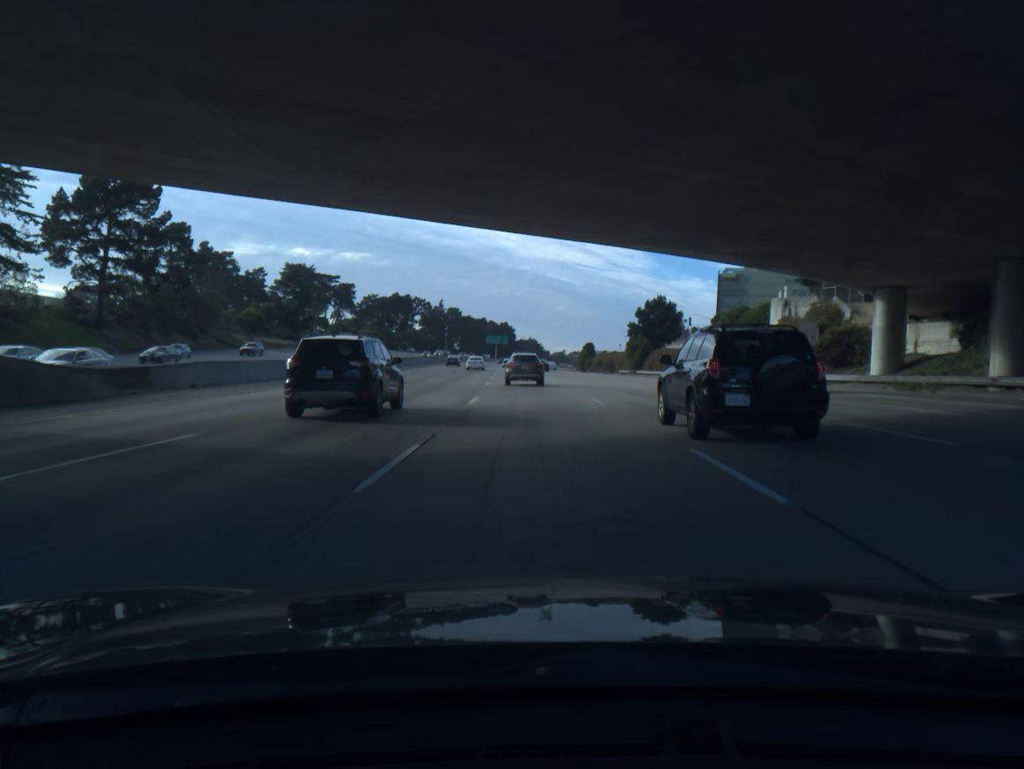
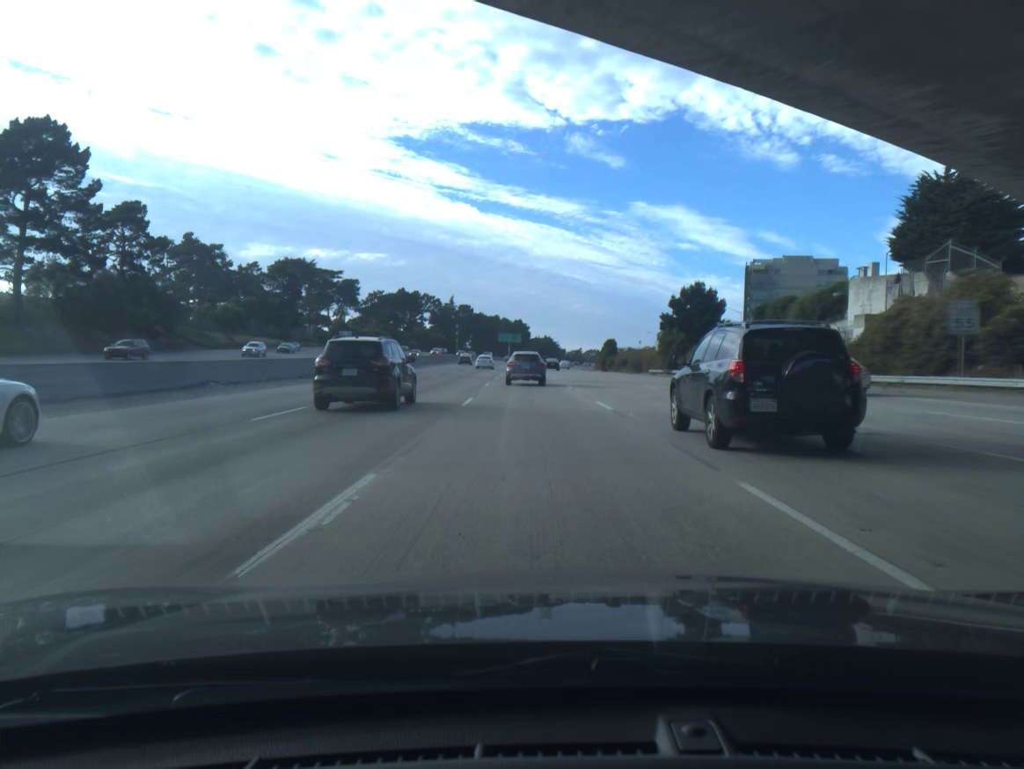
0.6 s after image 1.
(-0.2, +16.8) m; -1°
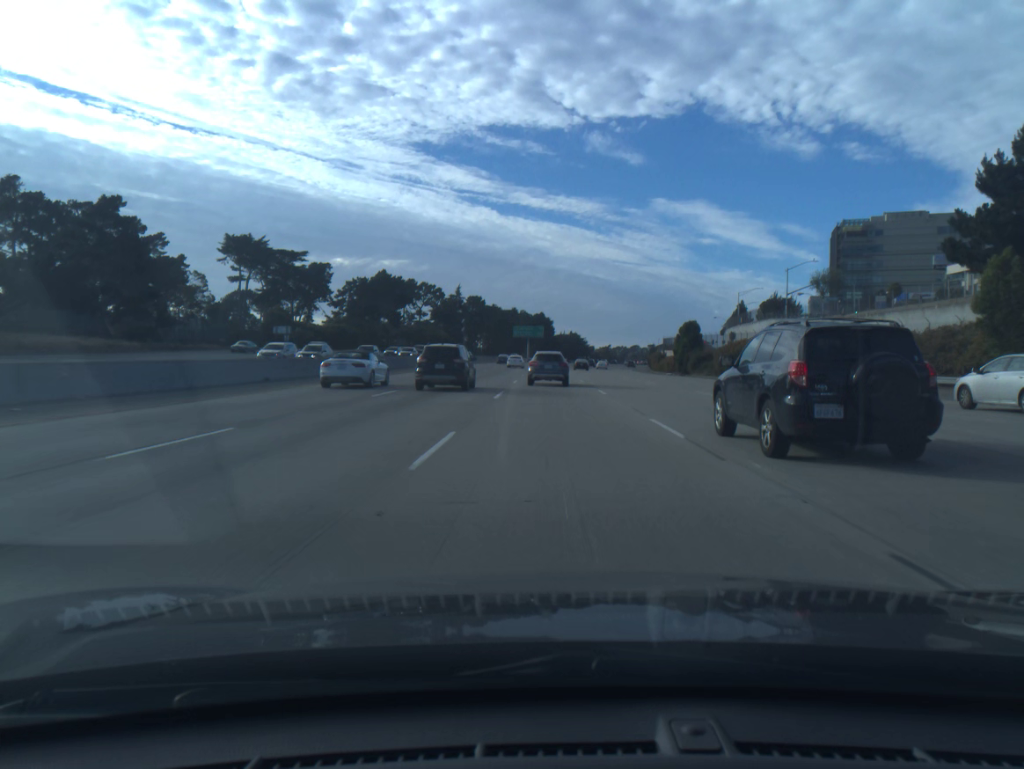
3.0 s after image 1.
(-1.8, +64.6) m; -2°
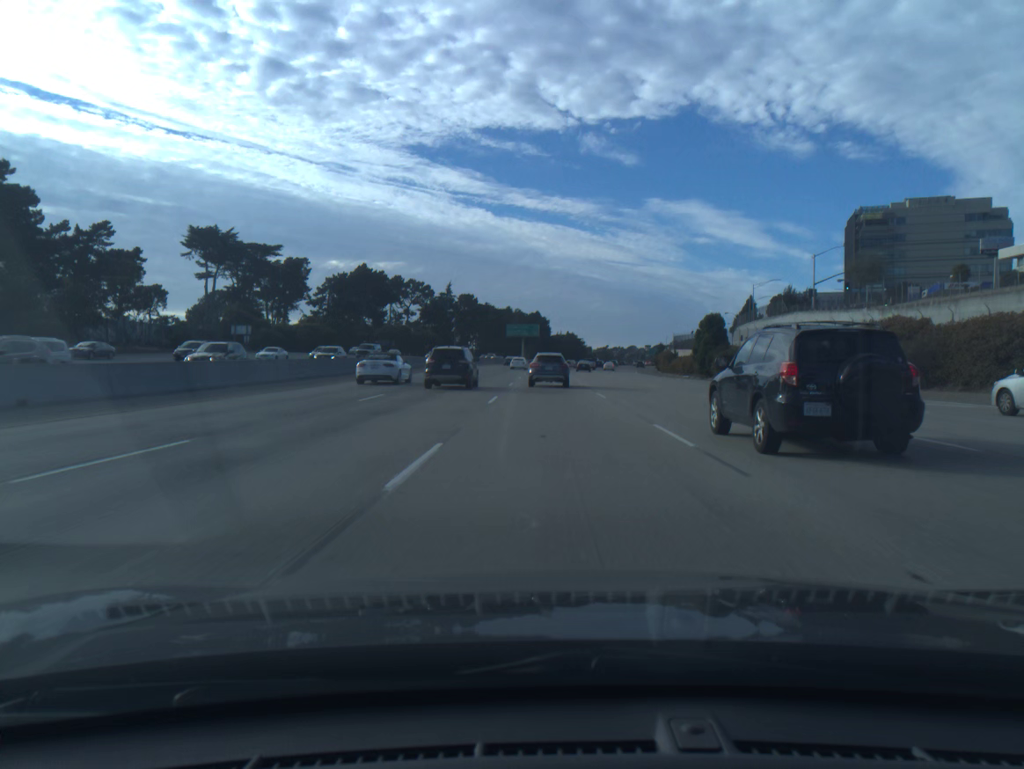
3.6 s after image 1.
(0.0, +15.7) m; 0°
